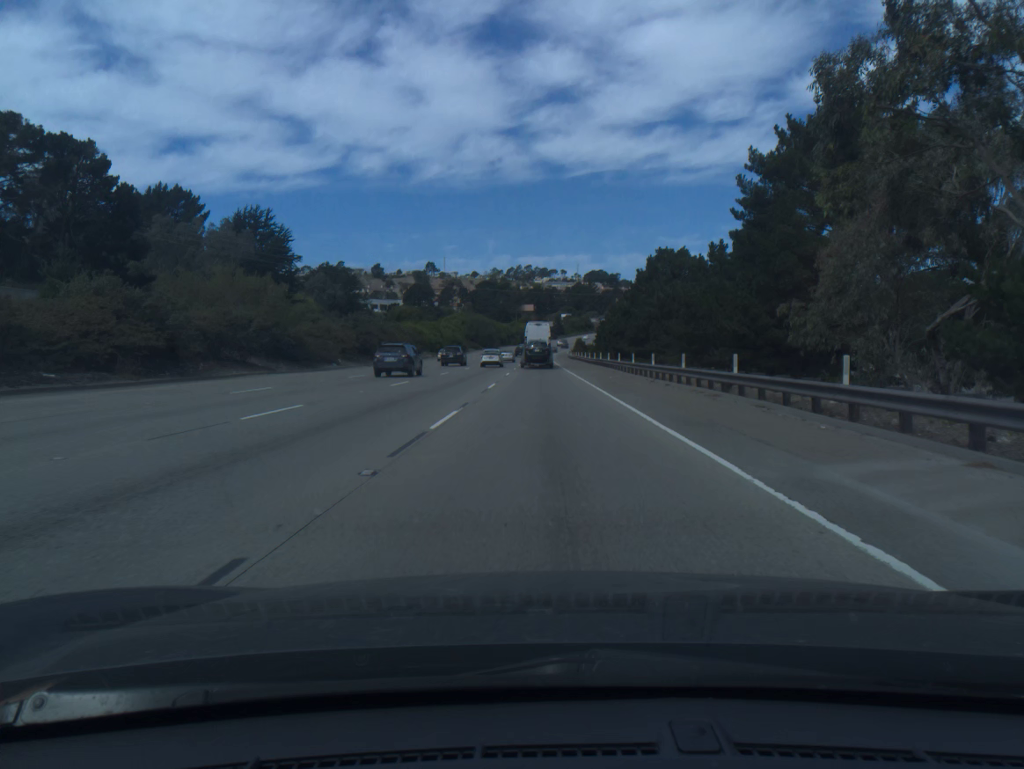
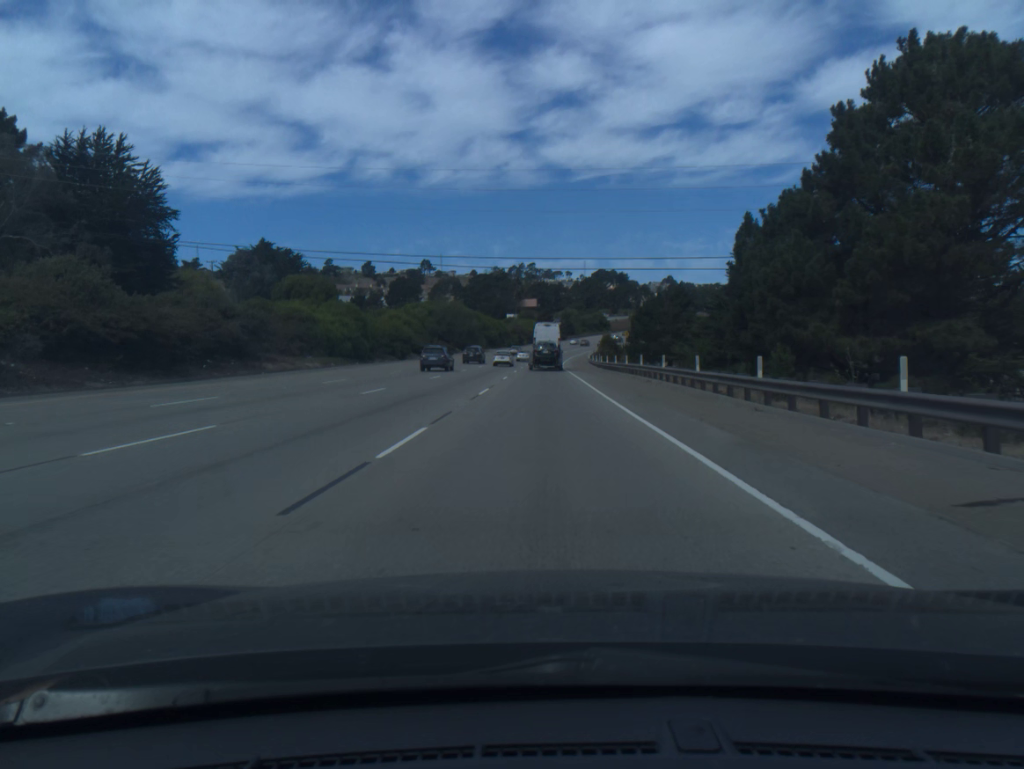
(0.0, +63.2) m; 0°
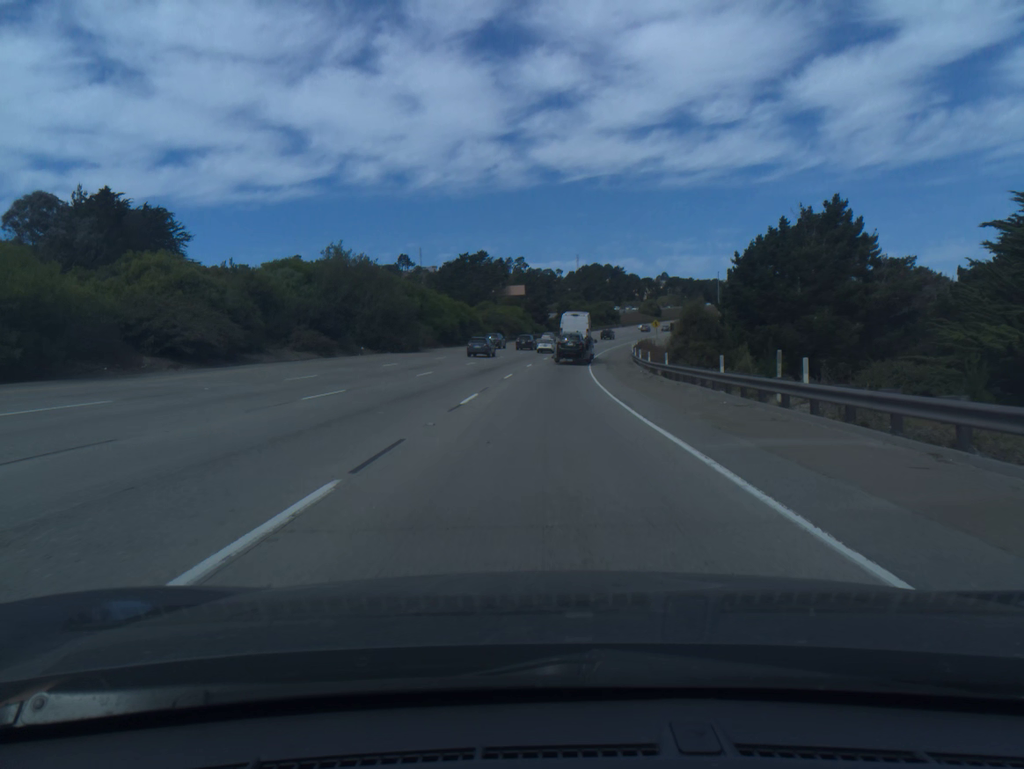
(+0.1, +64.0) m; +1°
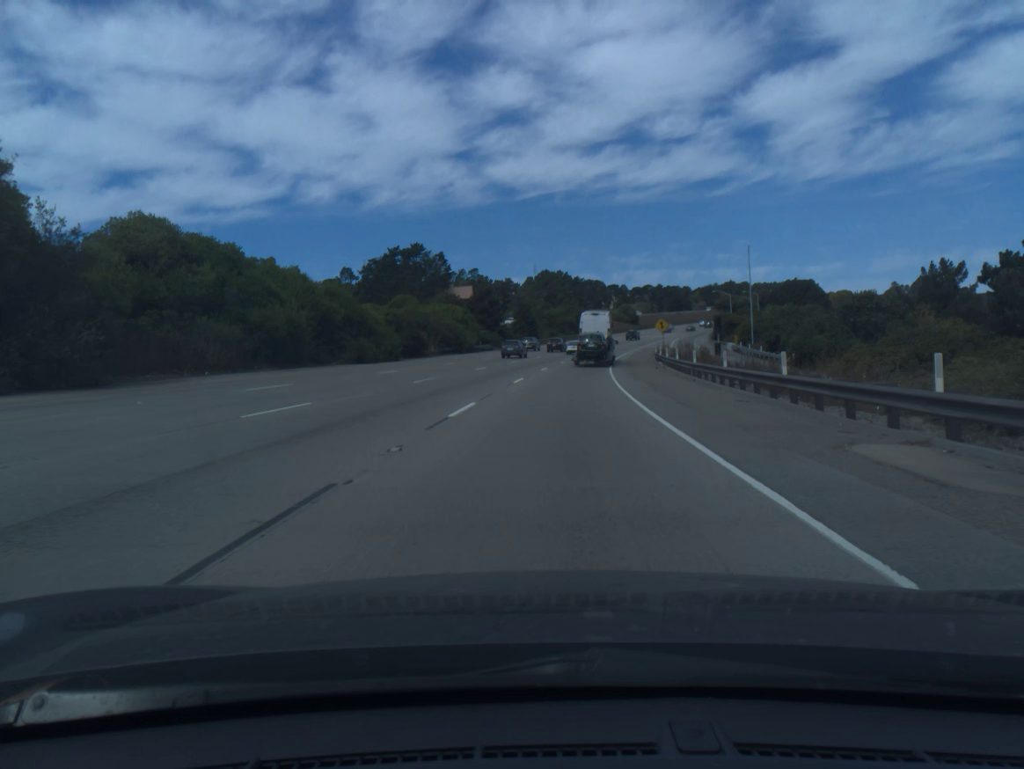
(+1.0, +47.6) m; +3°
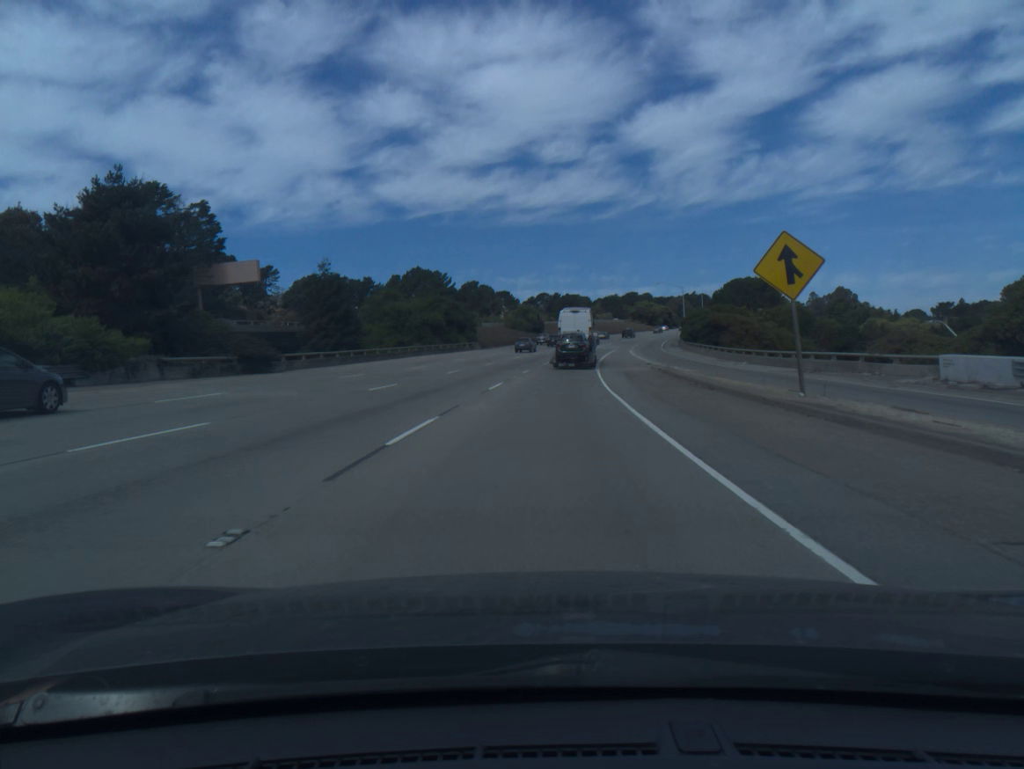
(+5.6, +76.3) m; +8°
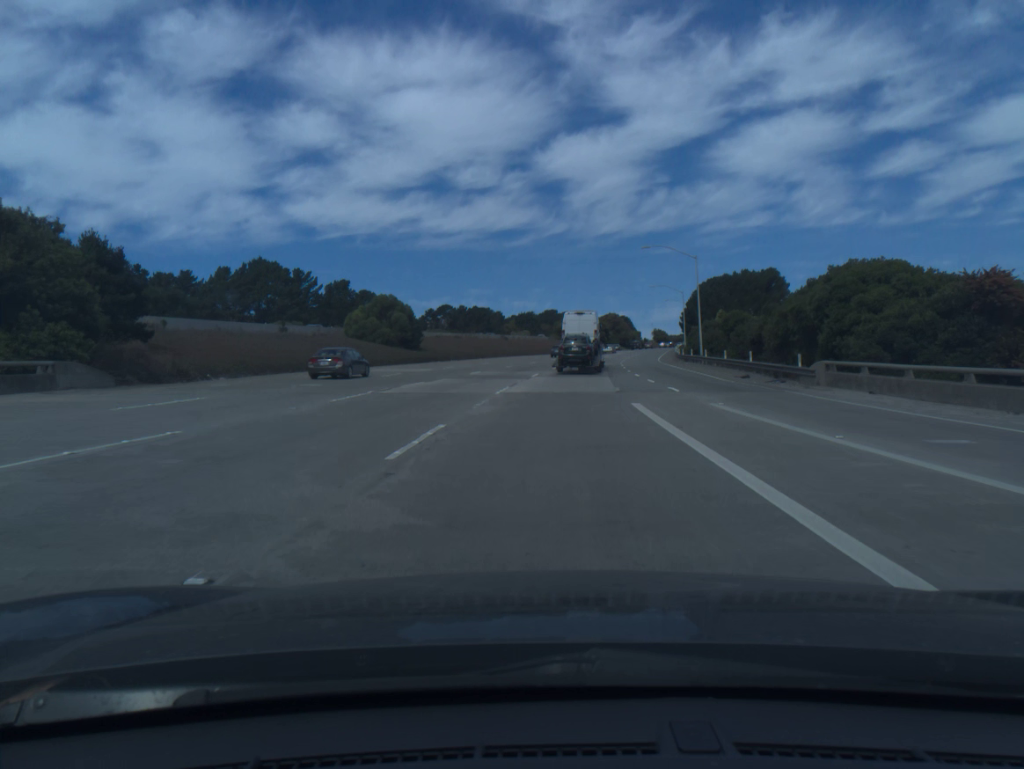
(+3.9, +72.3) m; +6°
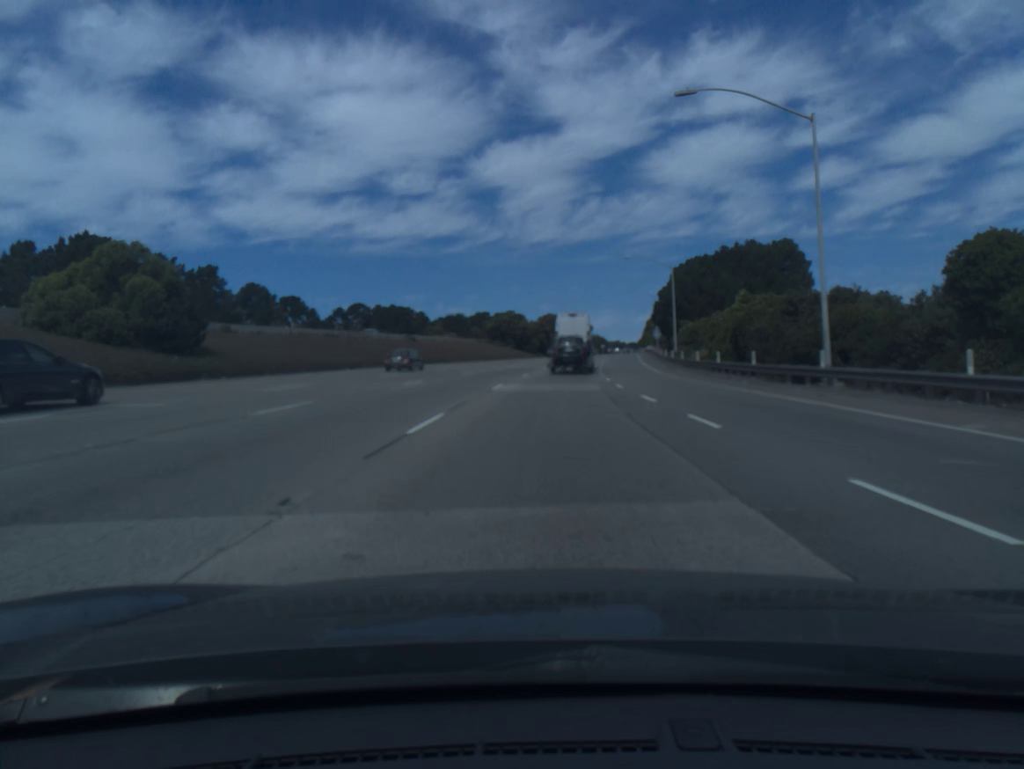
(+1.8, +41.5) m; +5°
